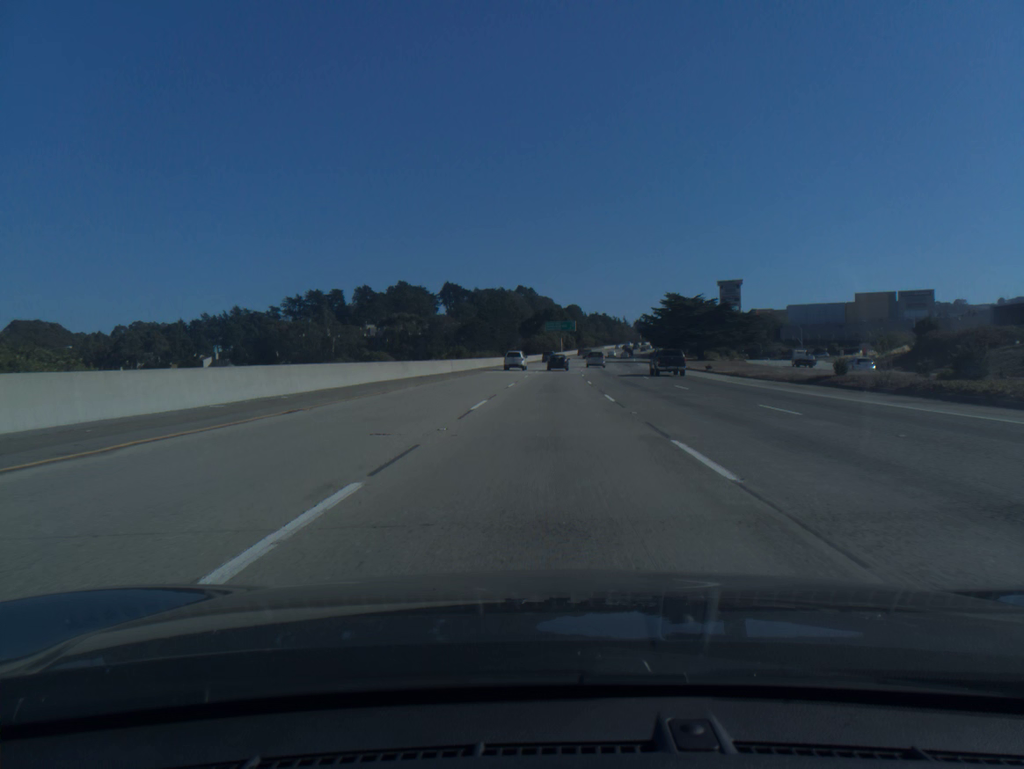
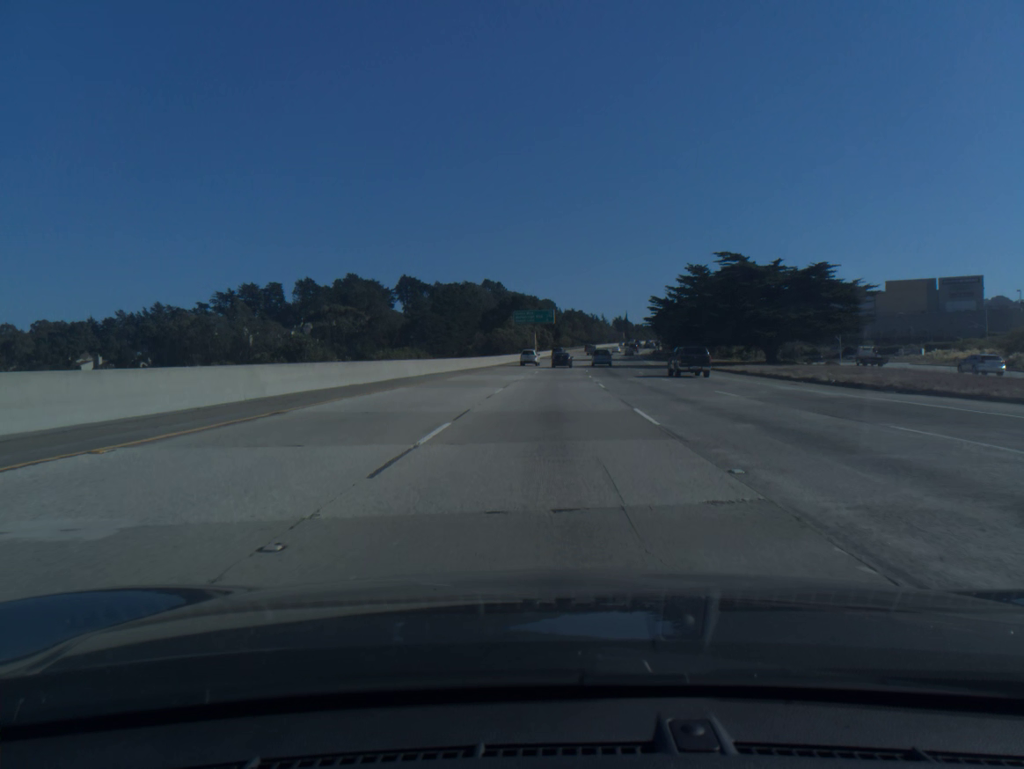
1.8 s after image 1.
(+0.9, +52.0) m; +2°
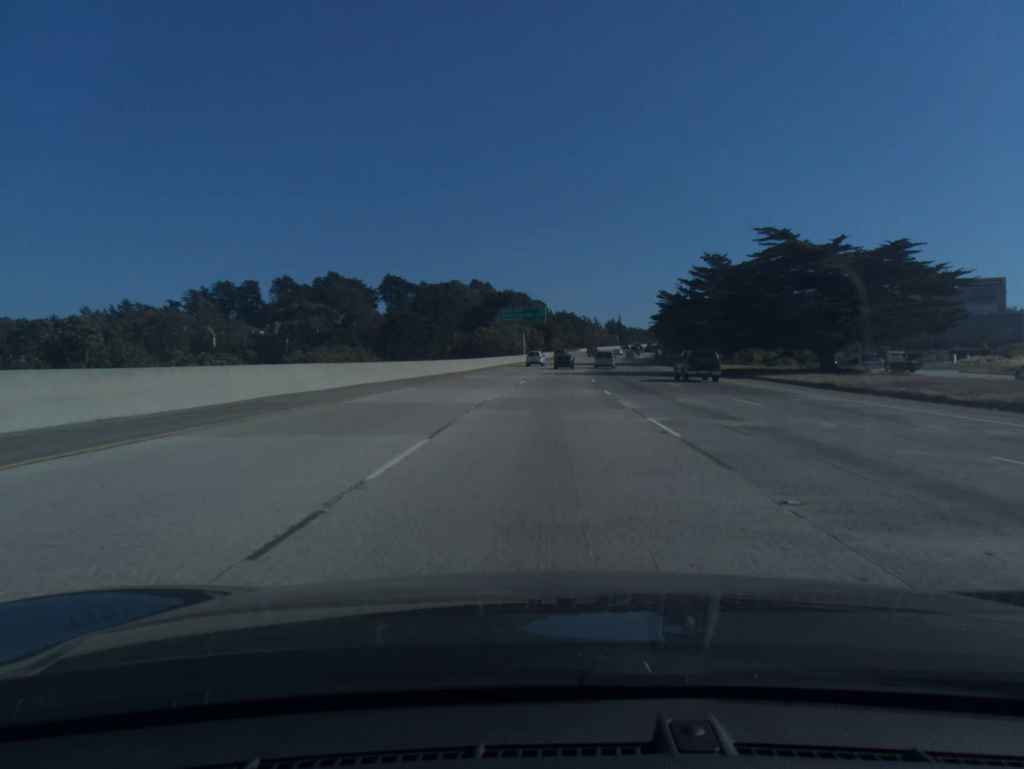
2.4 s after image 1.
(+0.1, +17.3) m; +1°
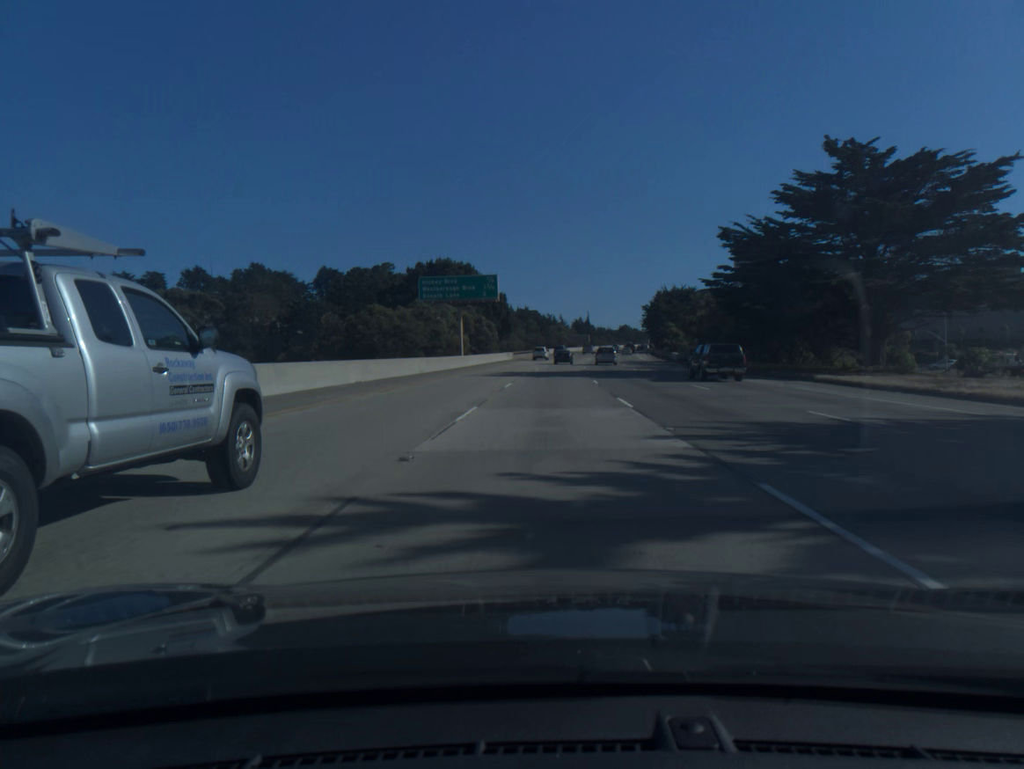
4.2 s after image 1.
(+1.1, +51.8) m; +3°
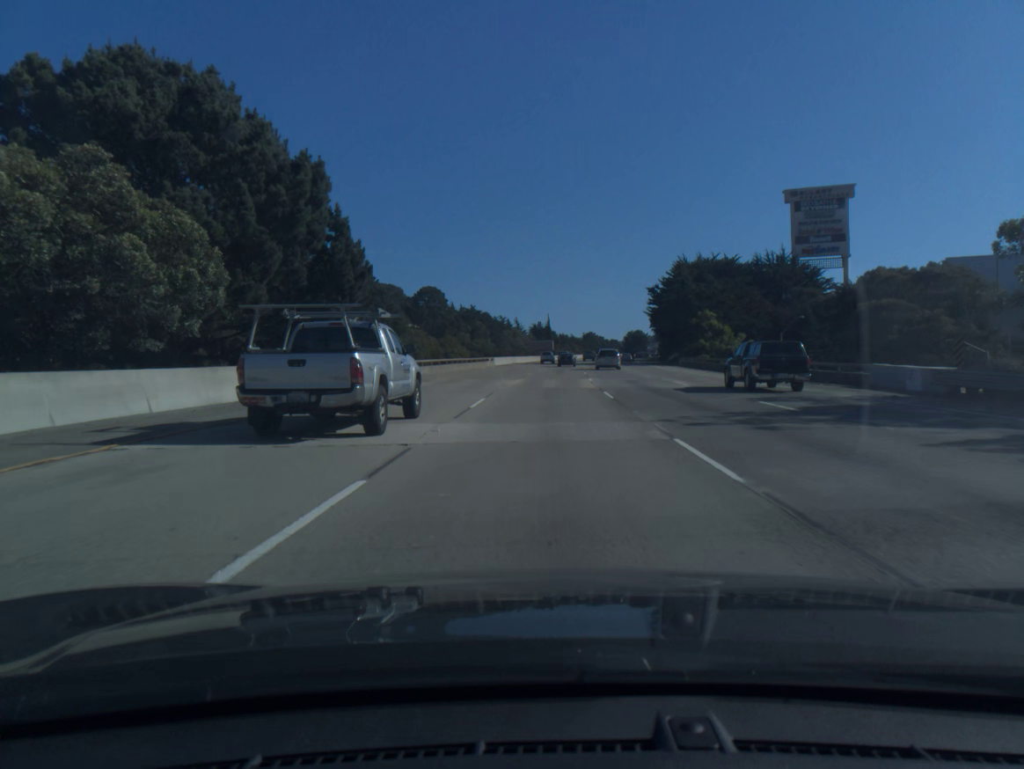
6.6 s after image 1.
(+2.0, +69.2) m; +3°
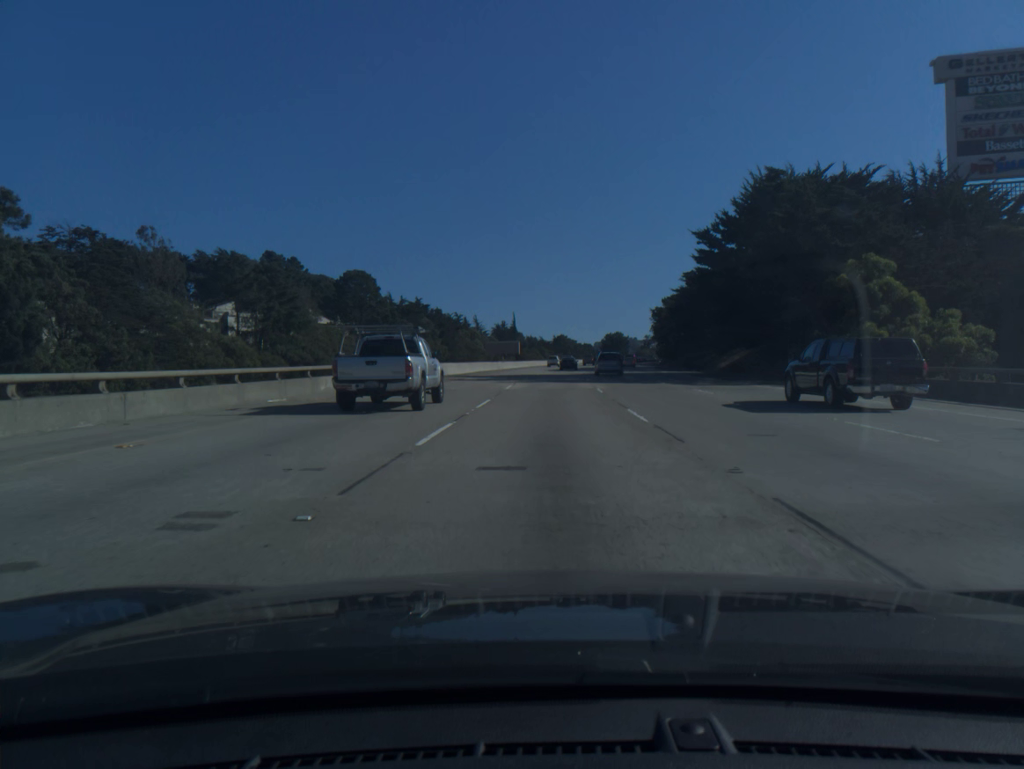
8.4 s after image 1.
(+1.1, +51.9) m; +2°
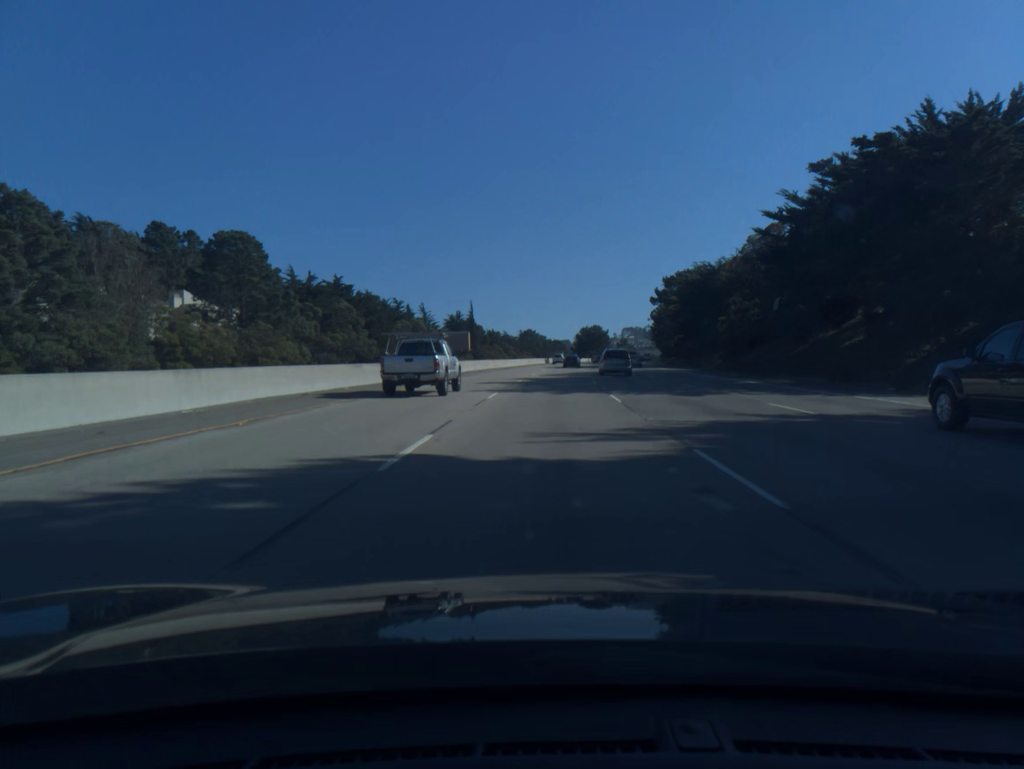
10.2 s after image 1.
(+1.1, +51.9) m; +2°
